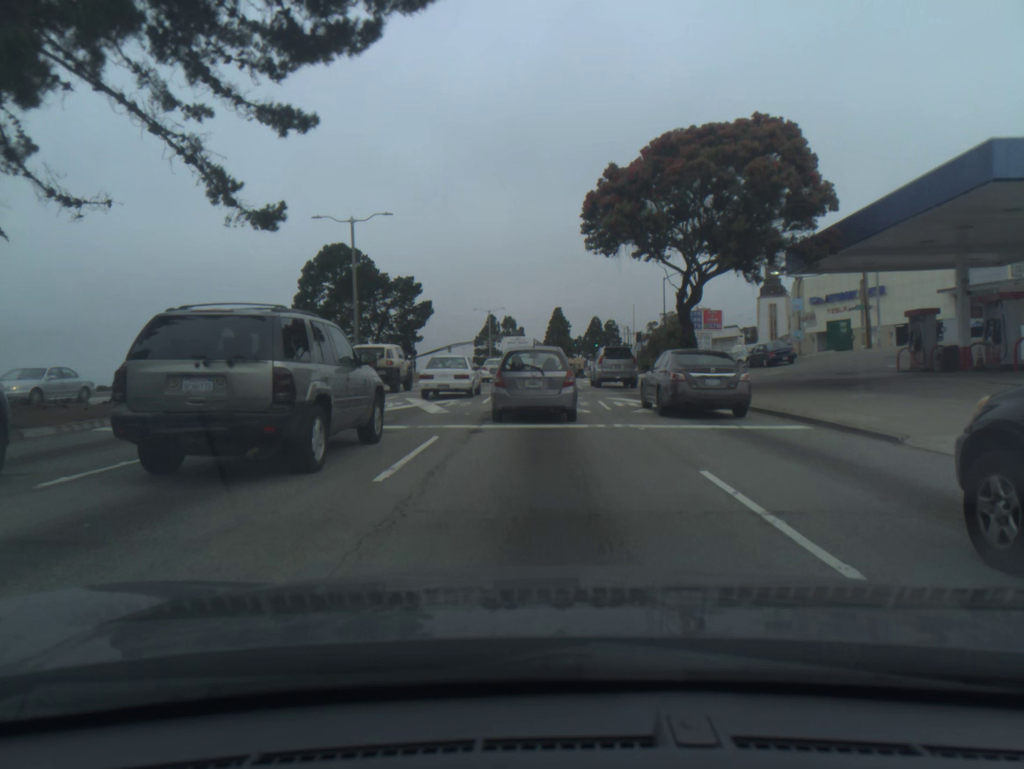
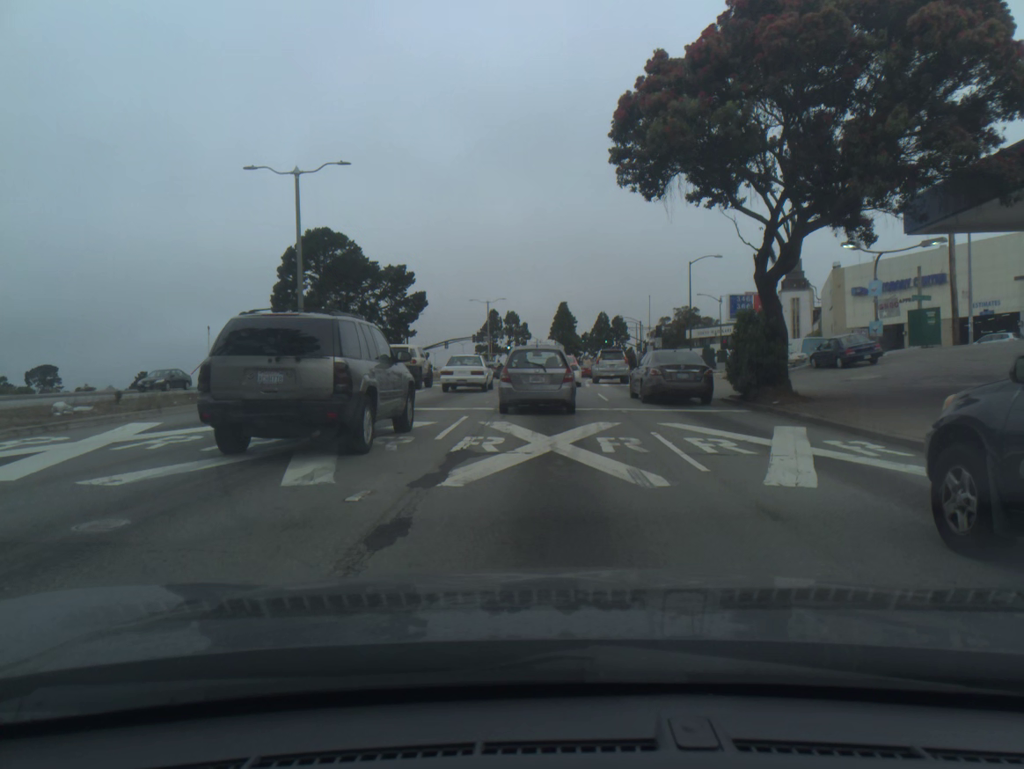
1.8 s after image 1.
(0.0, +10.3) m; -1°
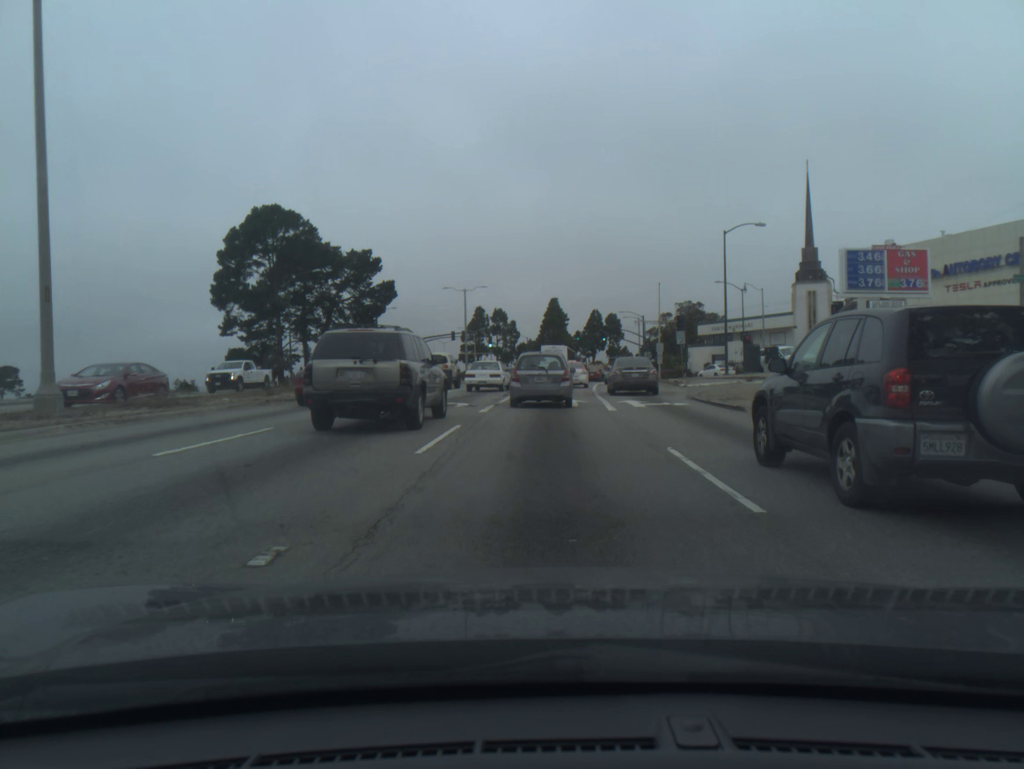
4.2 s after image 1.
(+0.1, +16.3) m; 0°
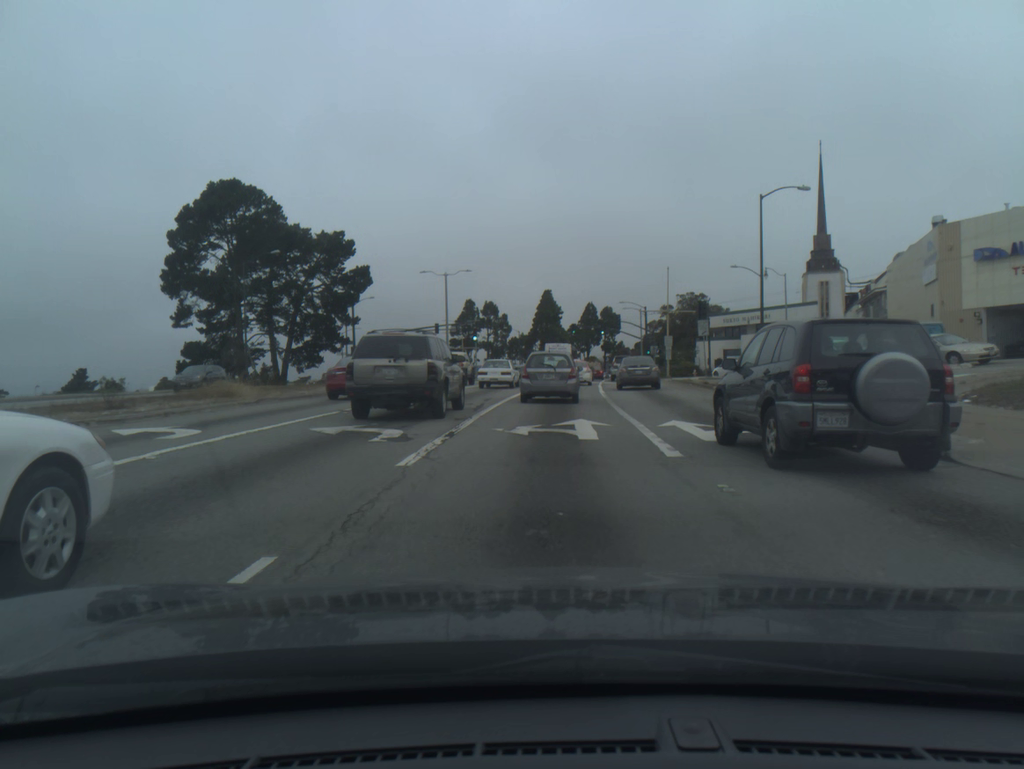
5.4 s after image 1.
(0.0, +9.8) m; +1°
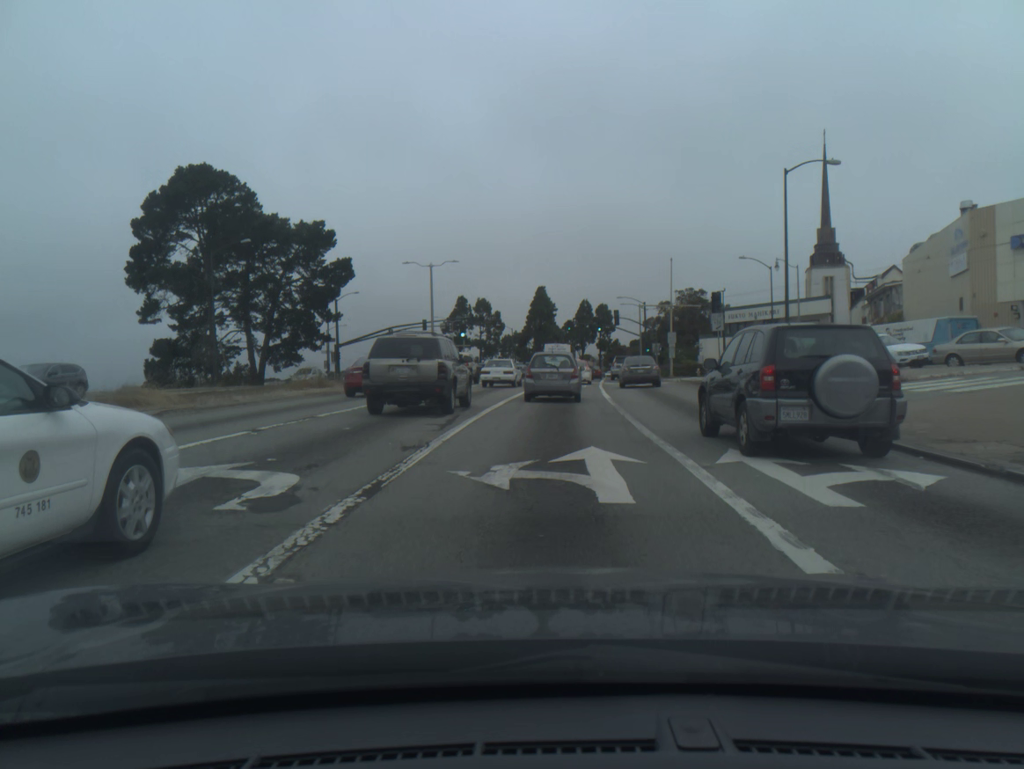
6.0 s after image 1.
(0.0, +5.2) m; 0°
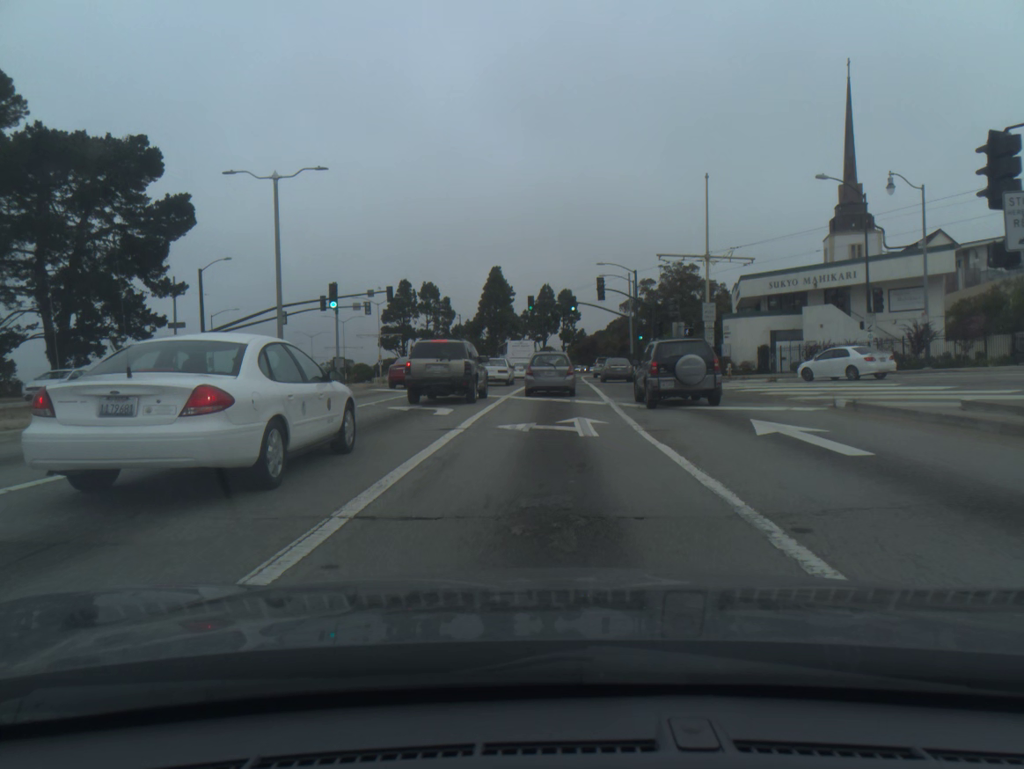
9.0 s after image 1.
(+0.7, +28.0) m; +3°
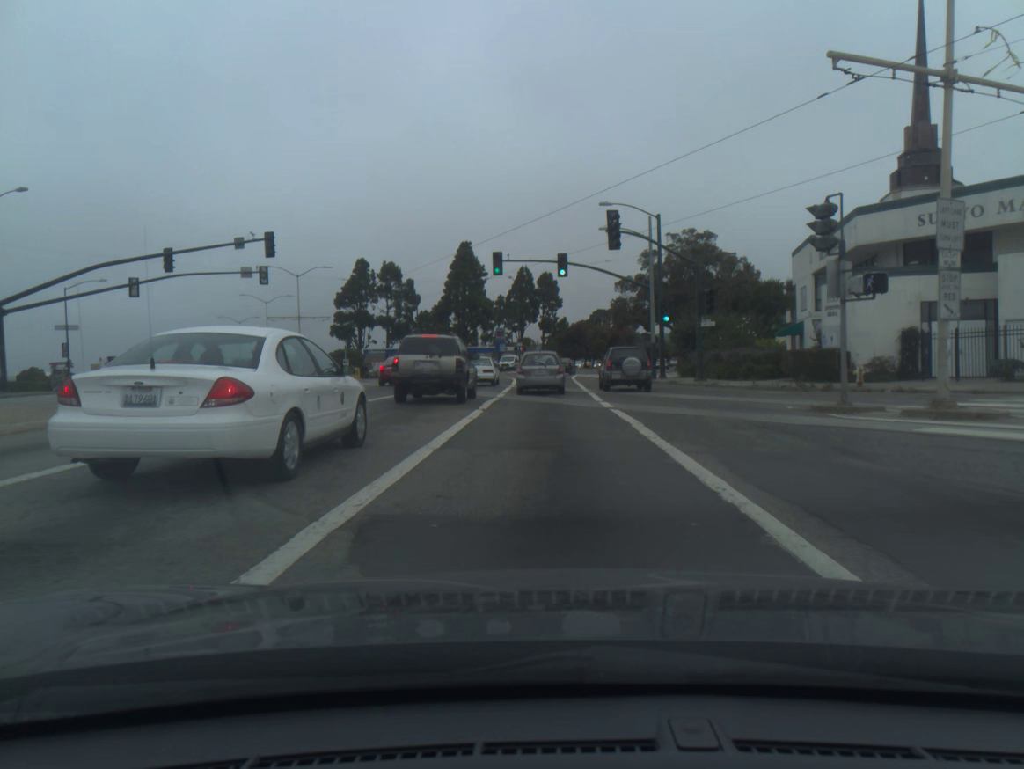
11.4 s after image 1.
(+0.3, +24.4) m; +1°
